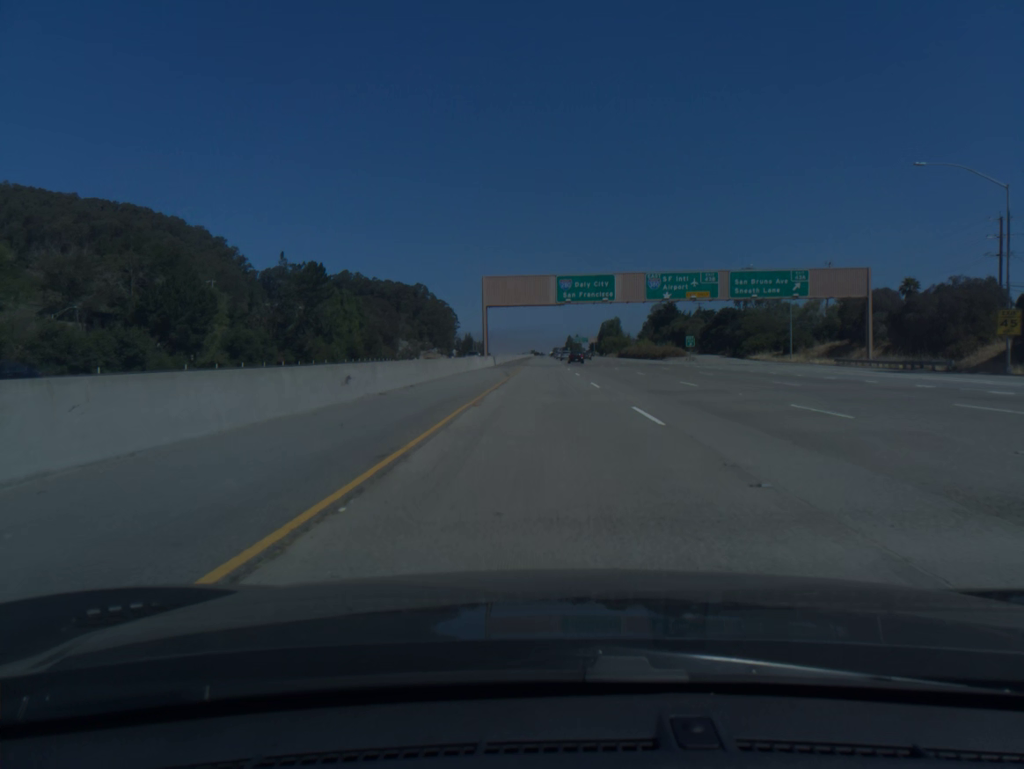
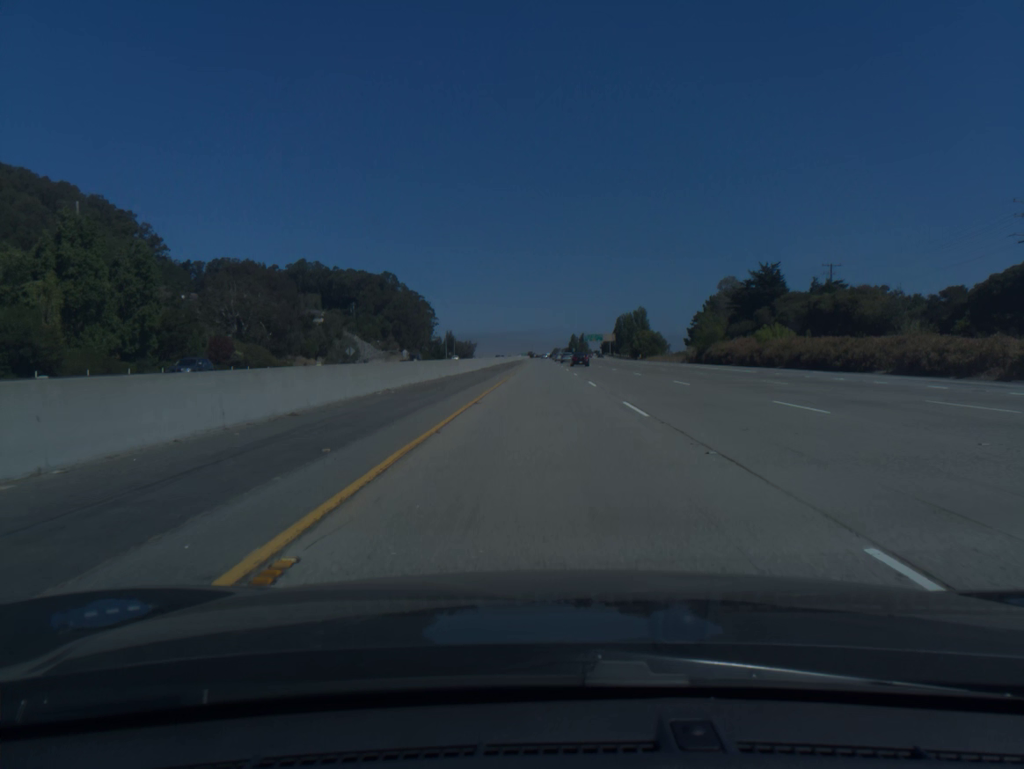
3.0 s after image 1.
(+0.1, +100.9) m; 0°
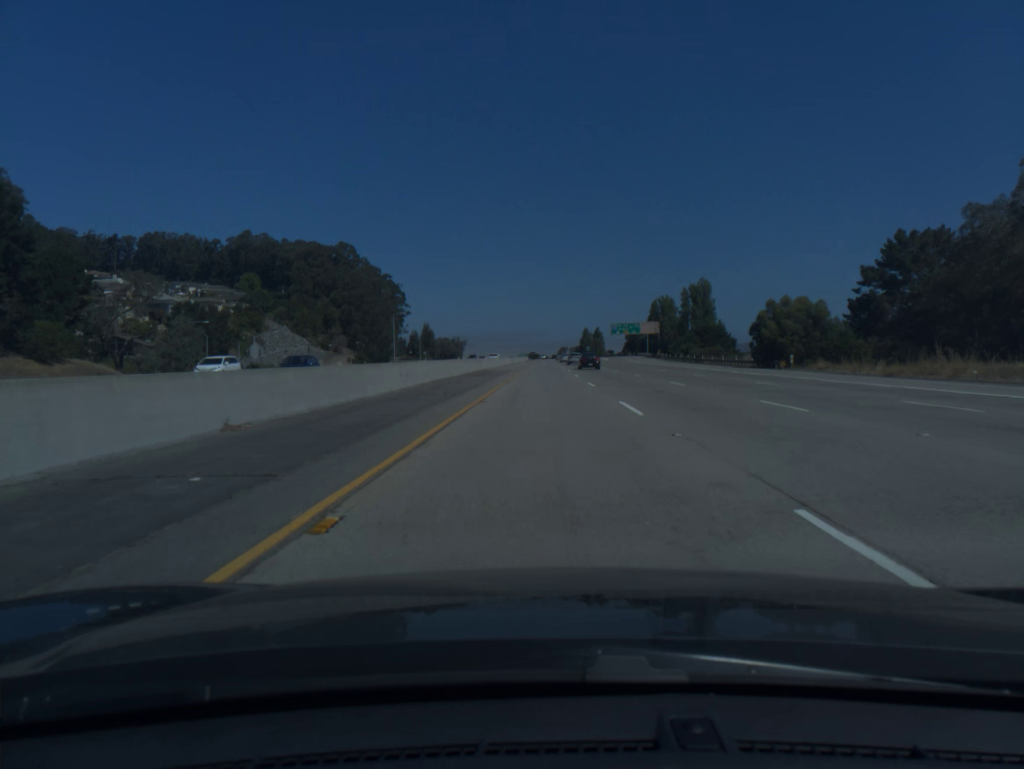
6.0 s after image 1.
(-0.2, +101.0) m; 0°
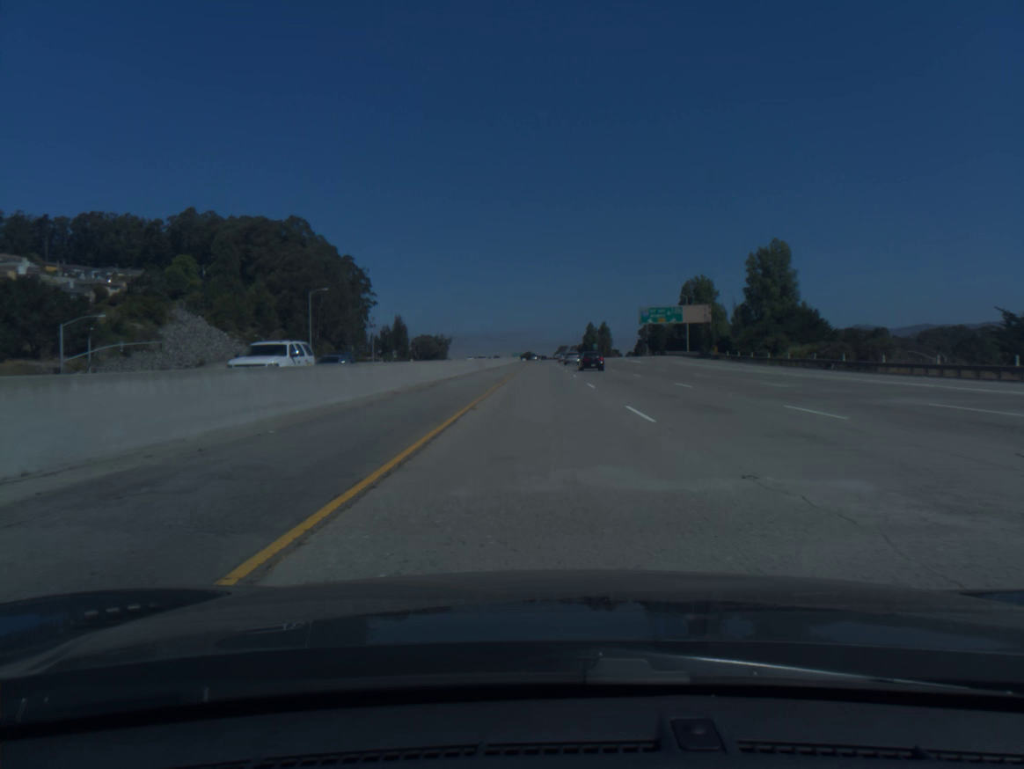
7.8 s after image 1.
(+0.2, +60.7) m; 0°
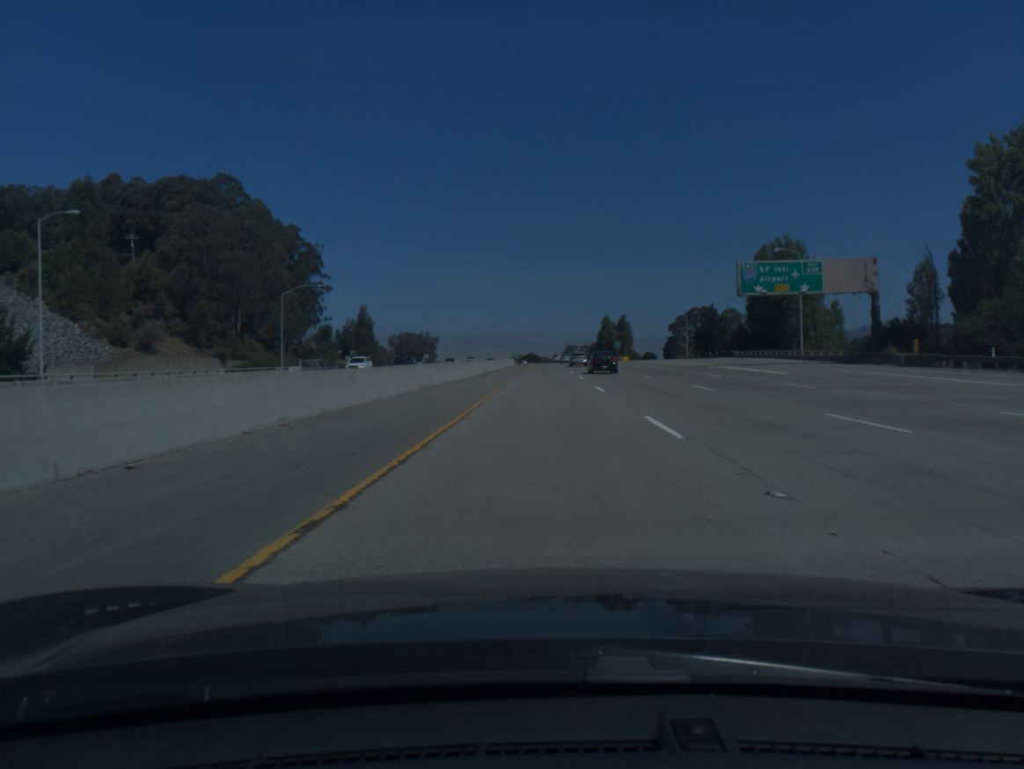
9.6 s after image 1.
(-0.1, +60.8) m; 0°
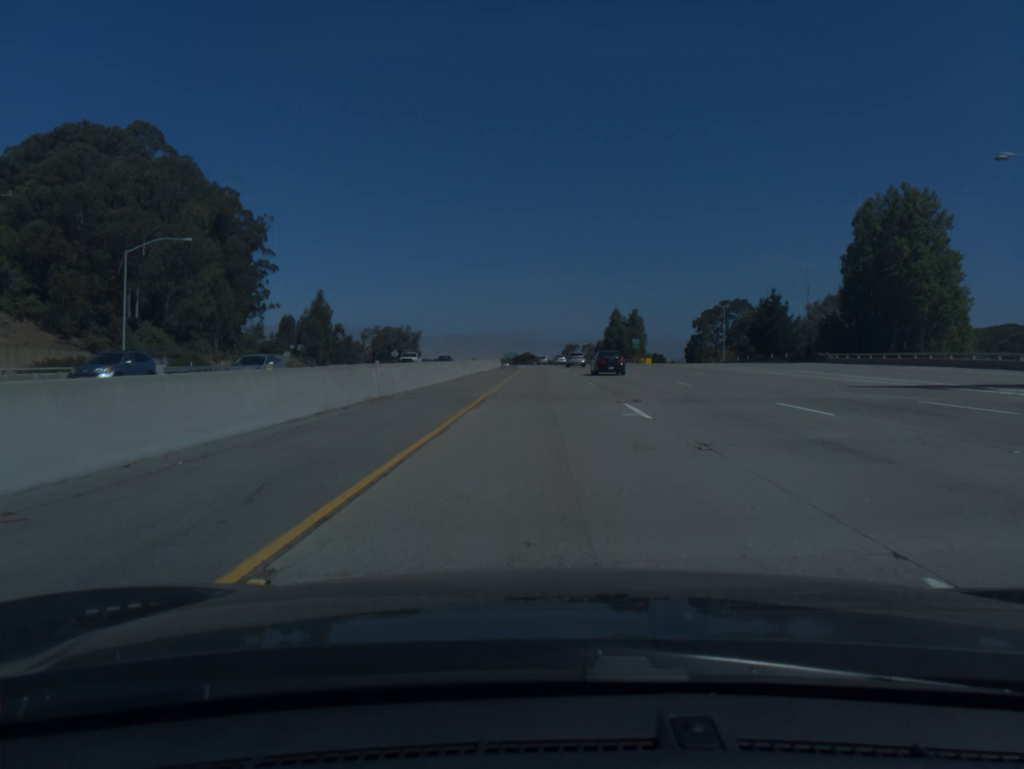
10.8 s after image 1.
(0.0, +40.7) m; 0°
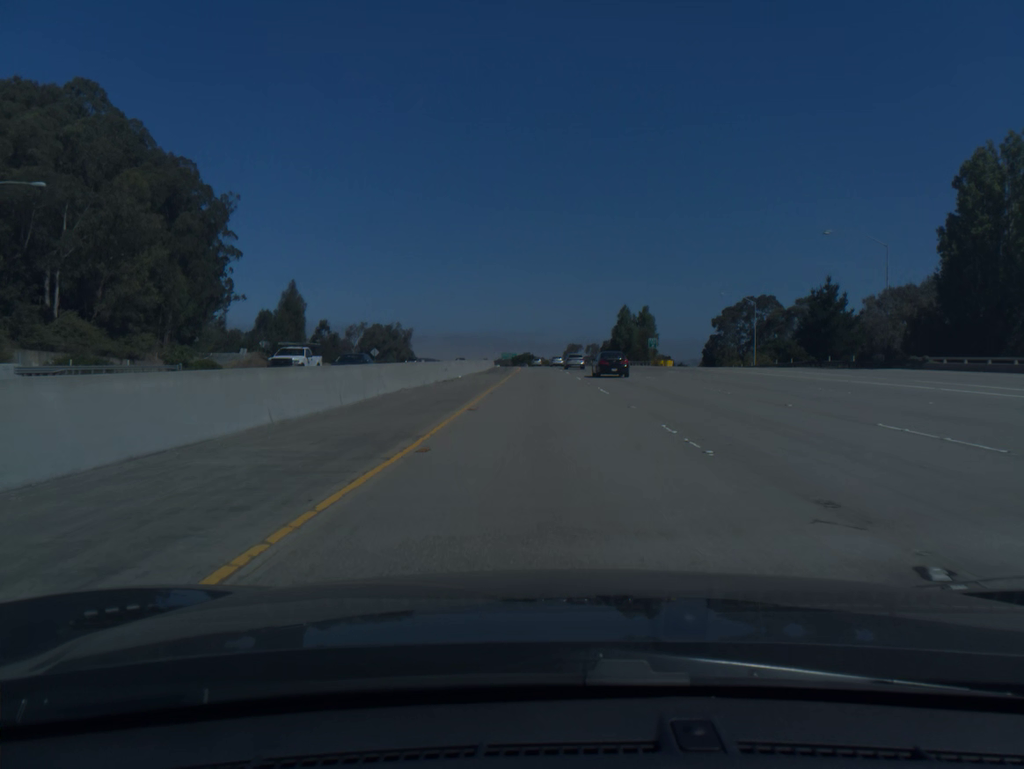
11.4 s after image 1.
(0.0, +20.4) m; 0°
